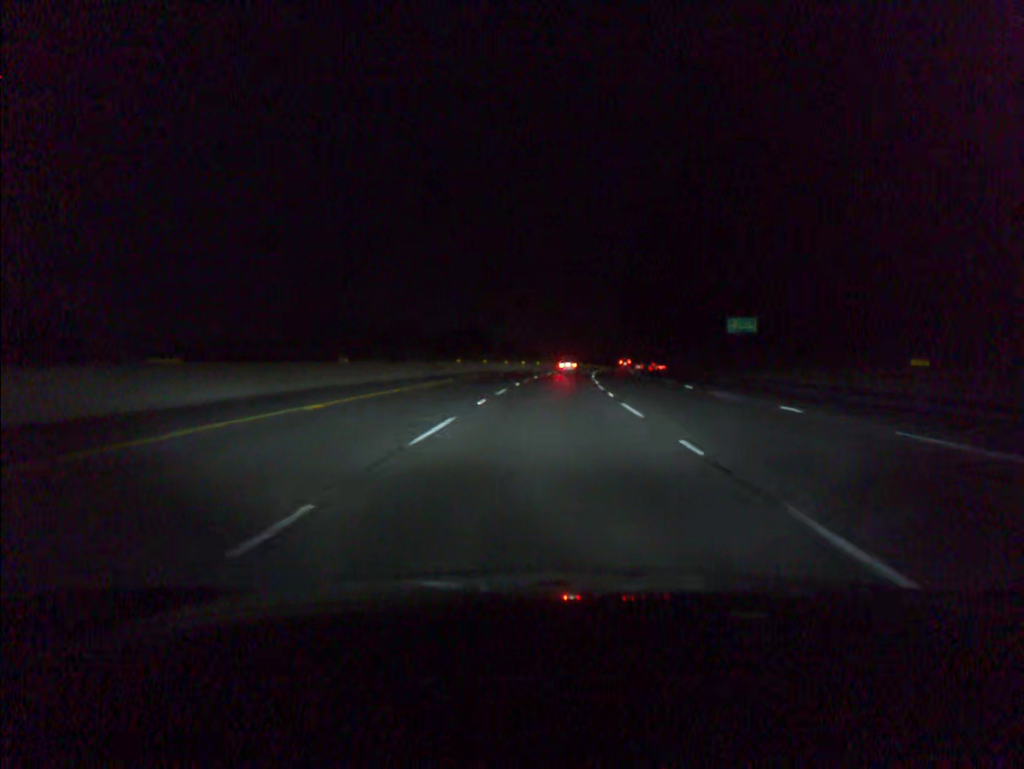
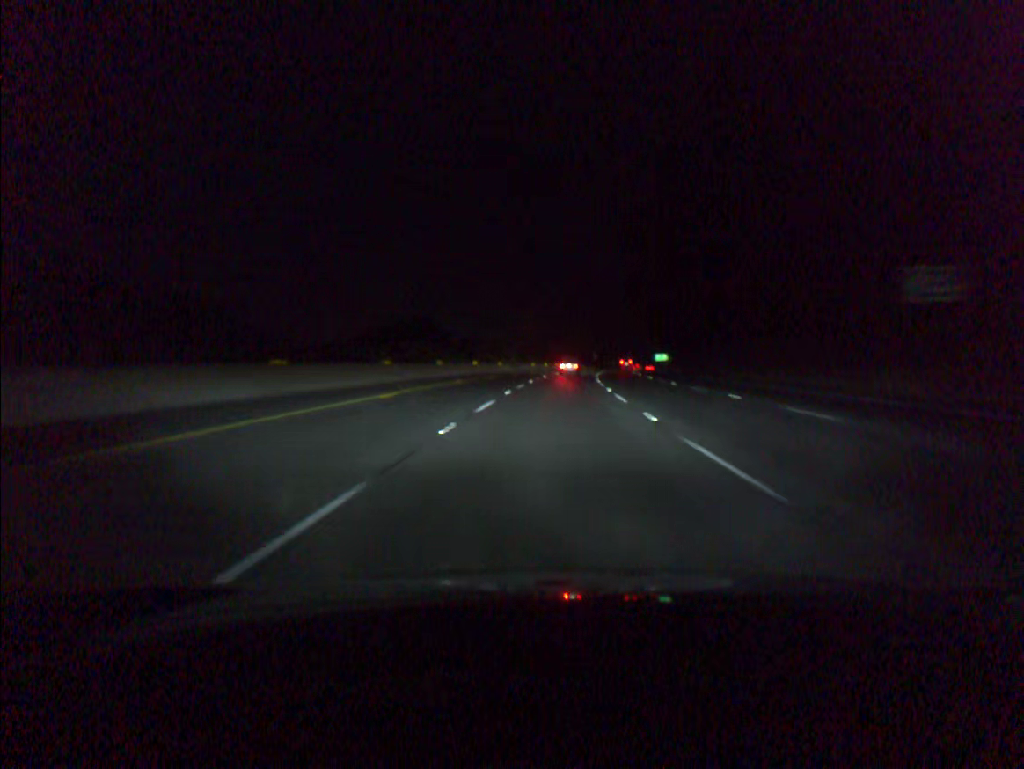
(+0.7, +37.1) m; +2°
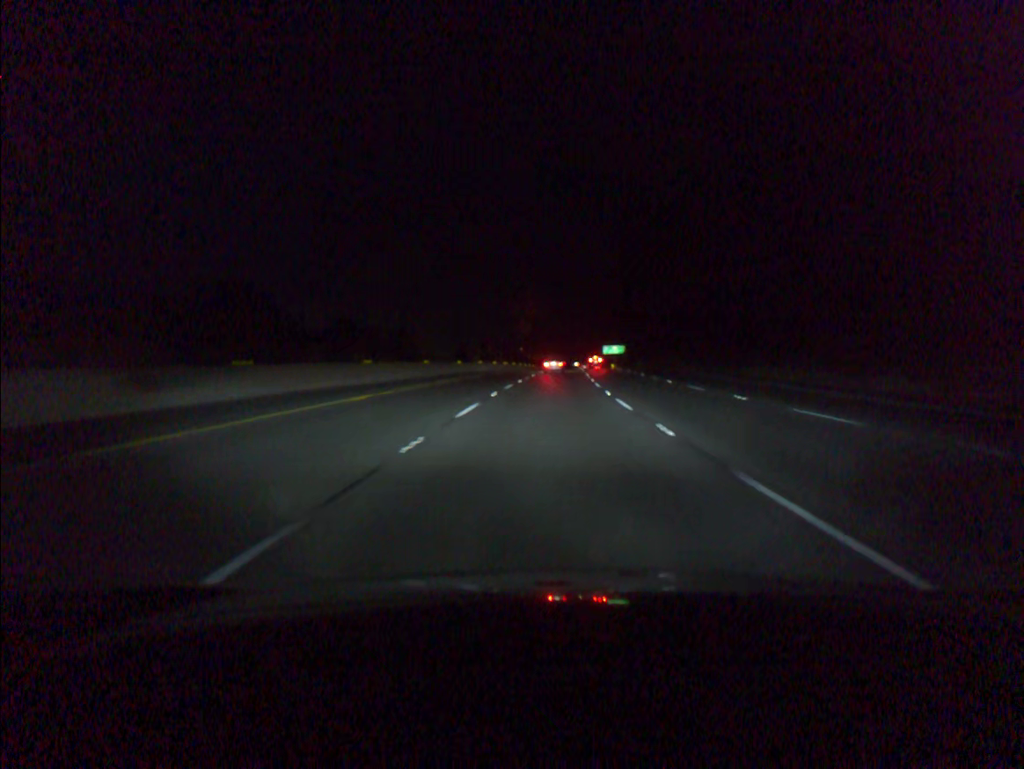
(+3.5, +74.6) m; +5°
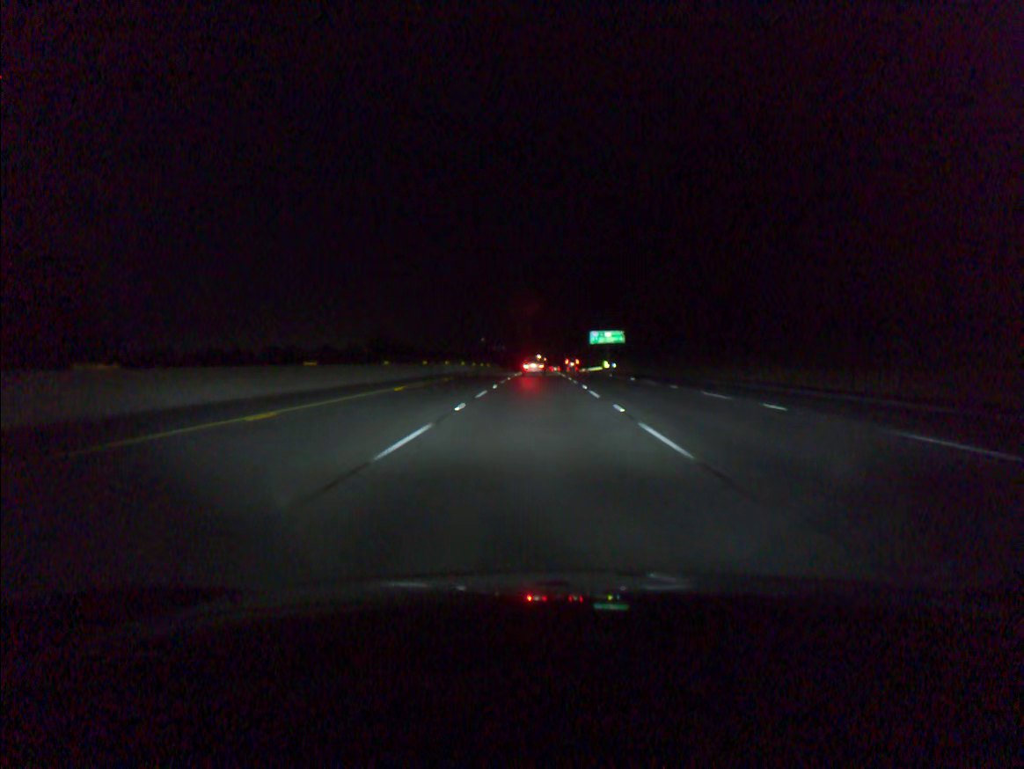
(+3.2, +93.8) m; +3°
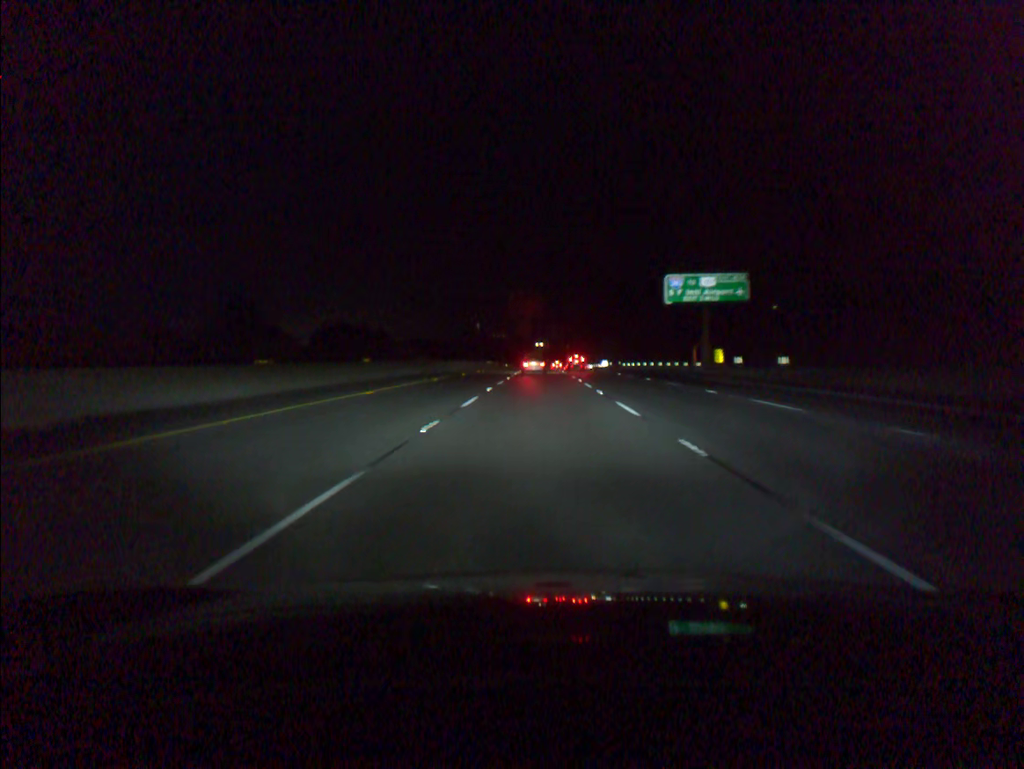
(-0.3, +93.4) m; 0°
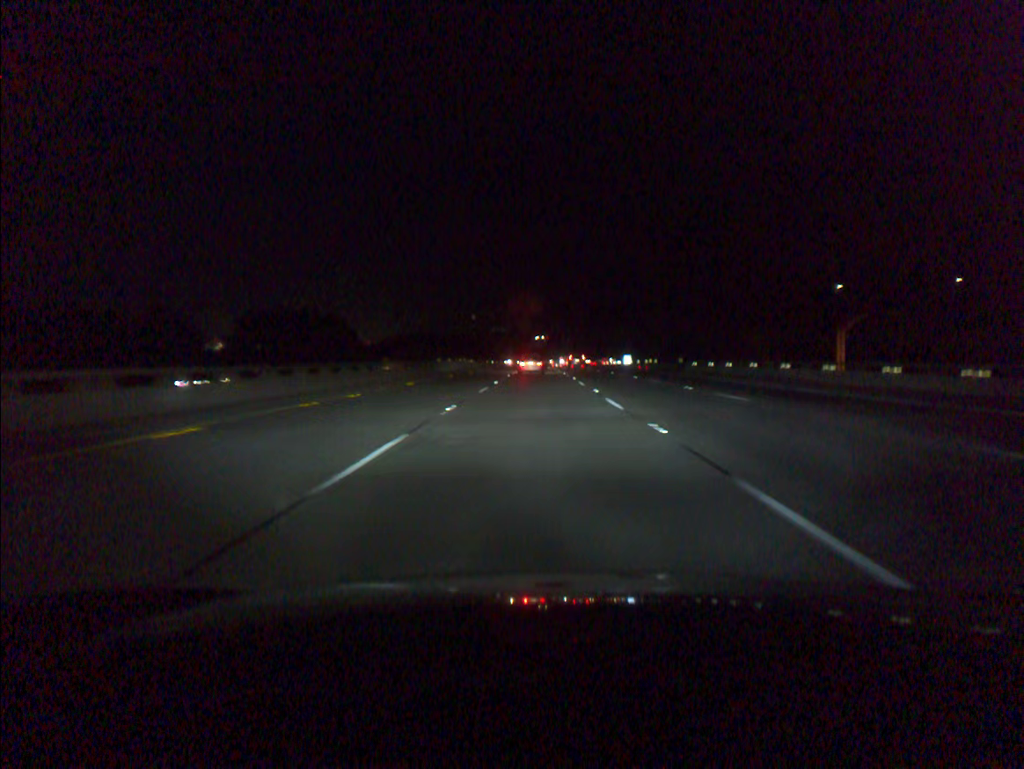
(+0.1, +55.1) m; 0°
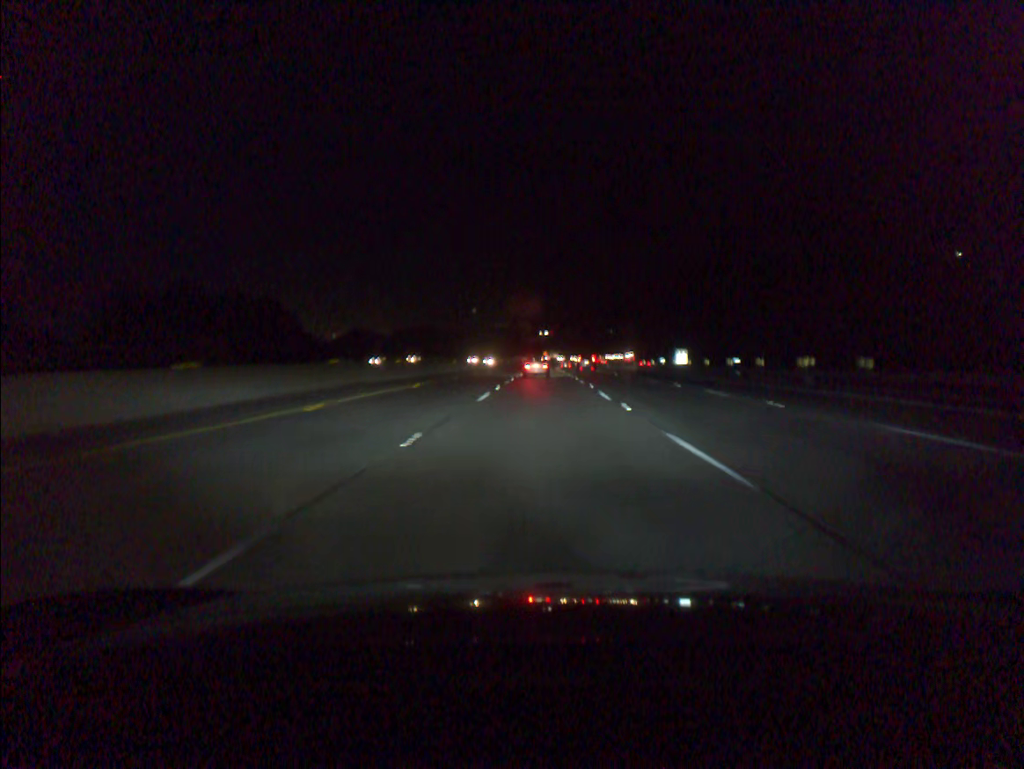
(-0.1, +54.2) m; 0°
